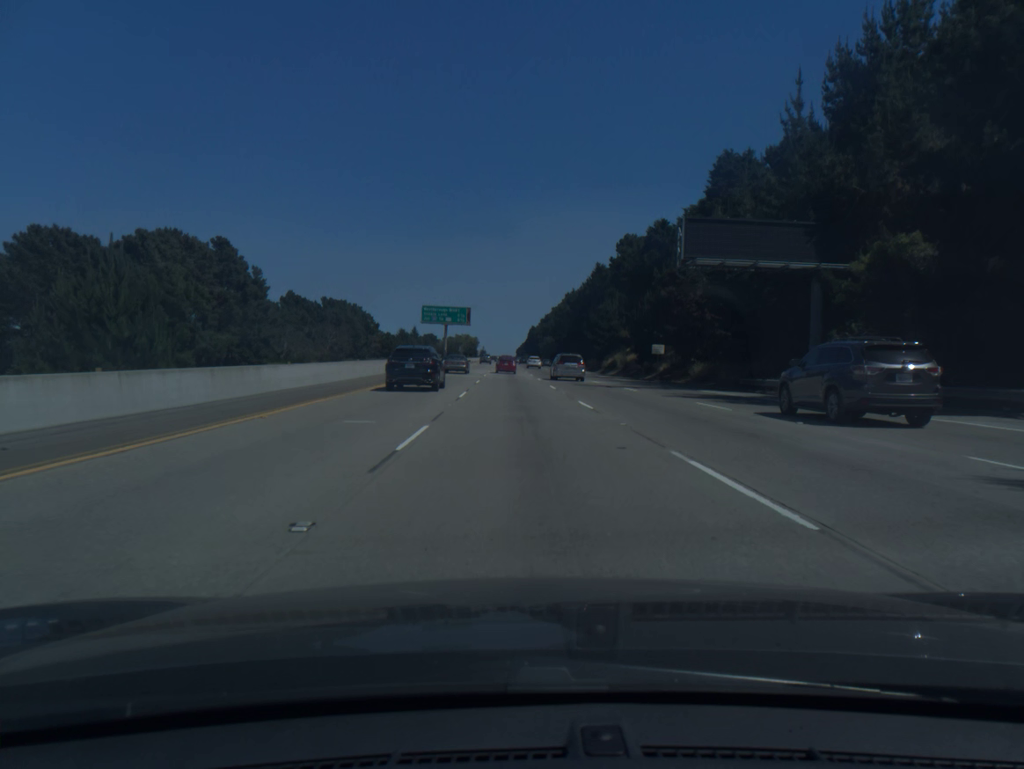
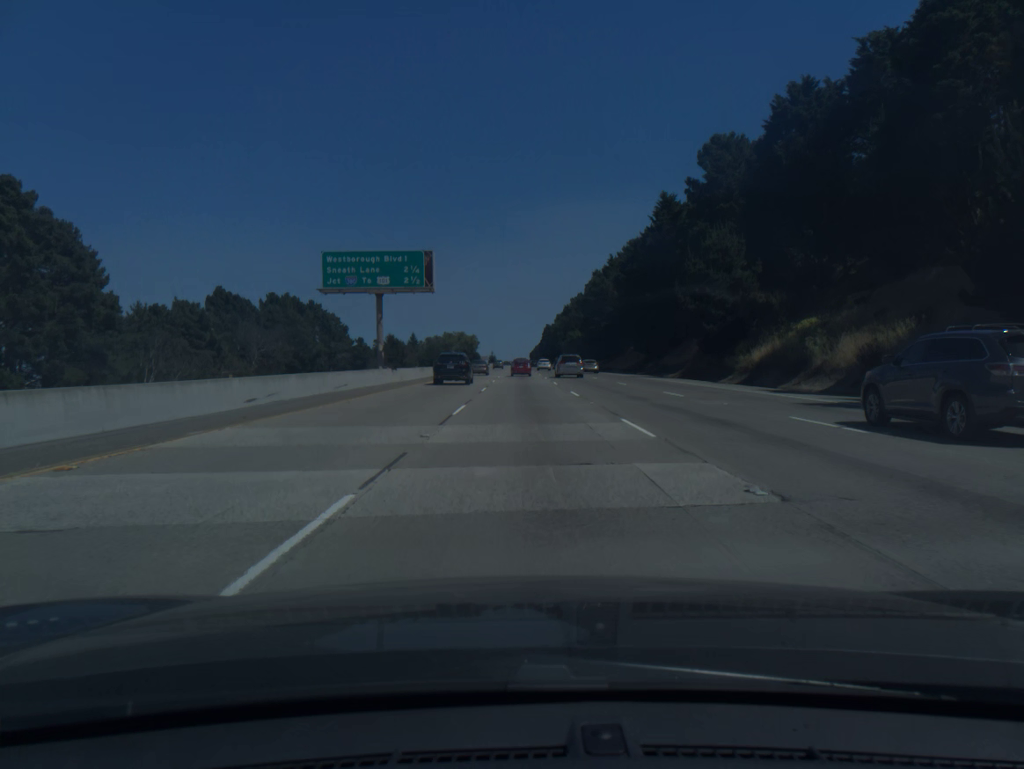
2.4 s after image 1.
(-1.2, +65.7) m; -1°
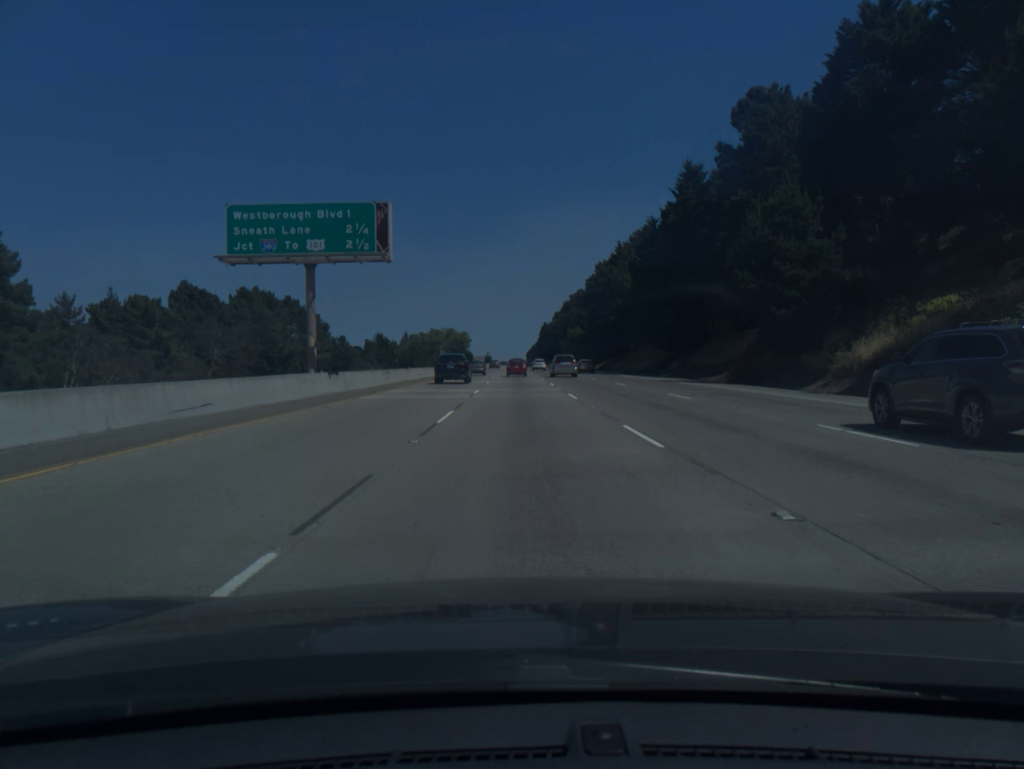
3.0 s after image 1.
(0.0, +16.6) m; 0°
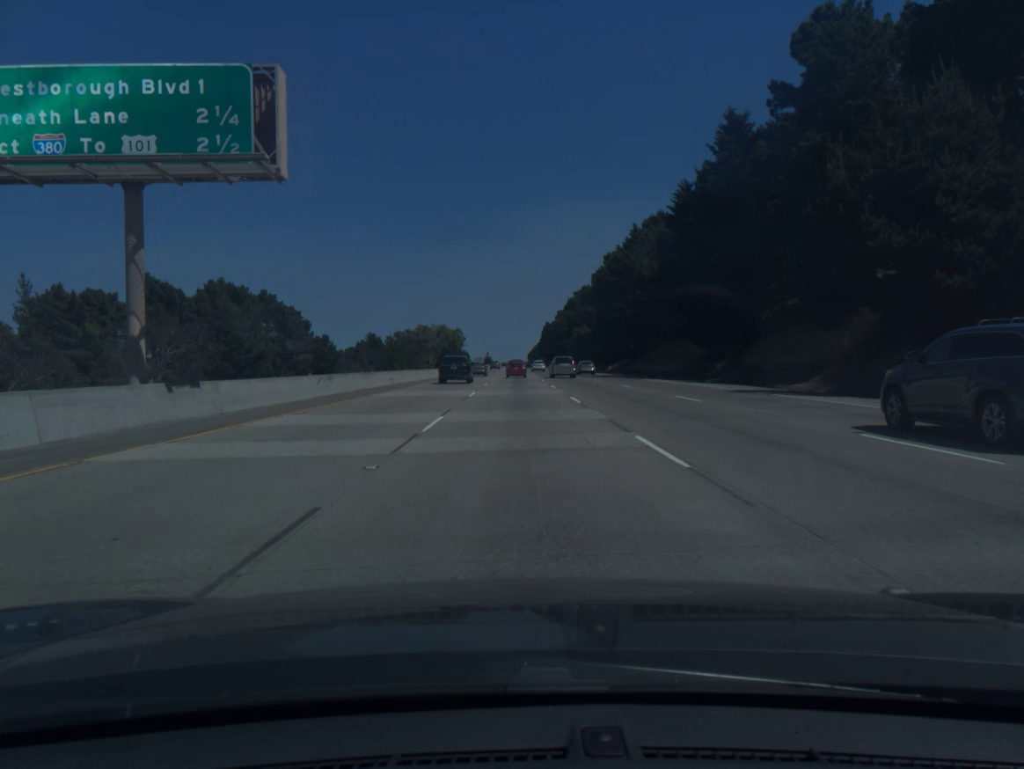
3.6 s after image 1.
(0.0, +16.6) m; 0°
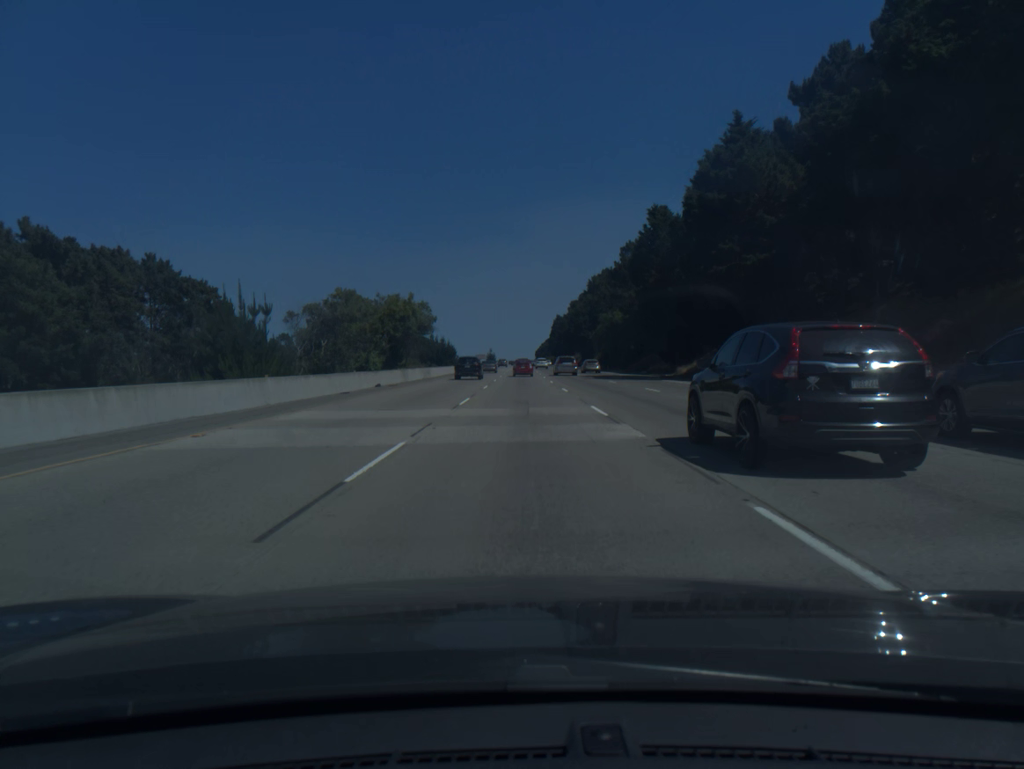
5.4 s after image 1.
(-0.3, +50.2) m; -1°
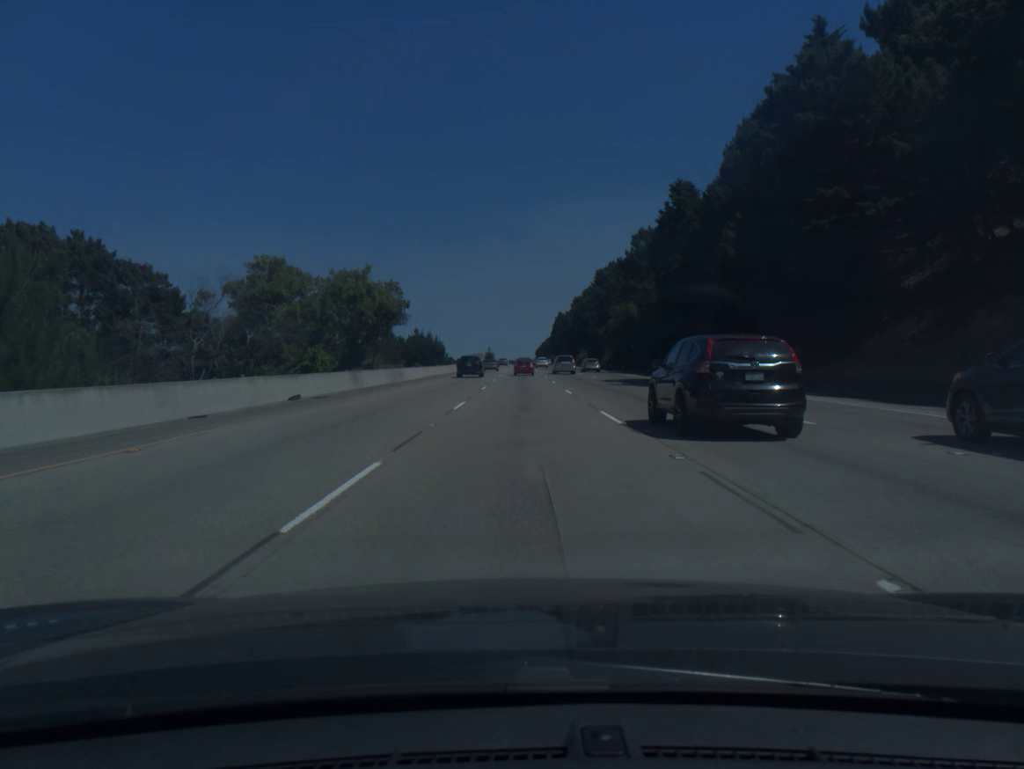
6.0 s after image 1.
(0.0, +16.8) m; 0°
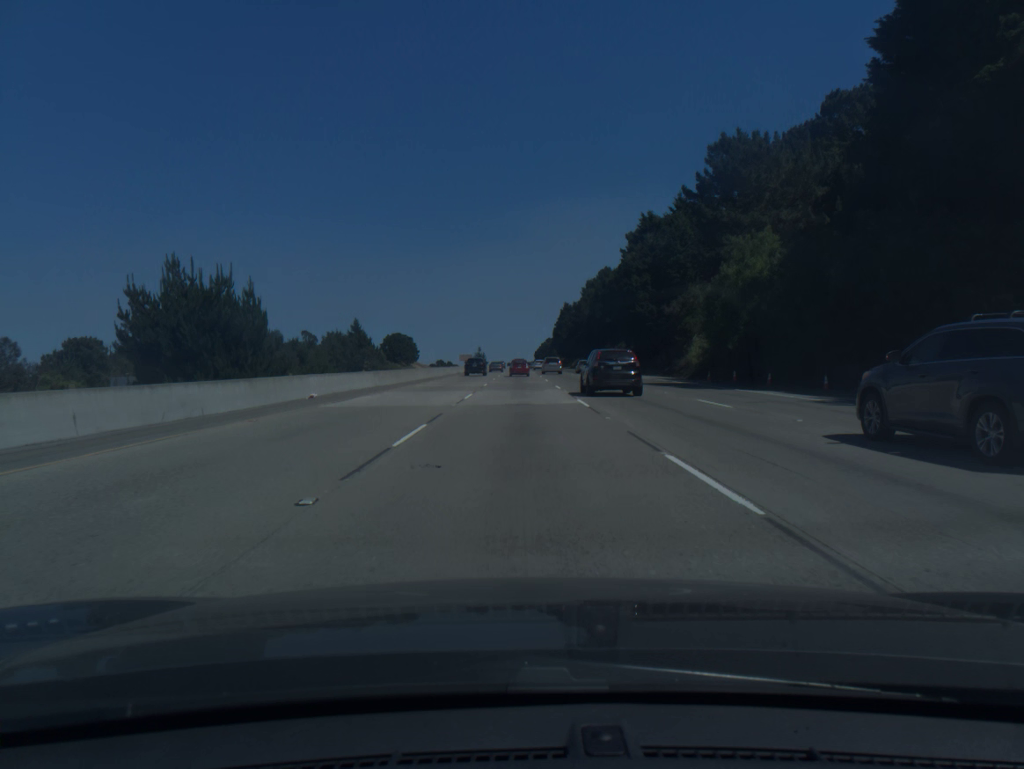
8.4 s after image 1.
(+0.2, +67.4) m; 0°
